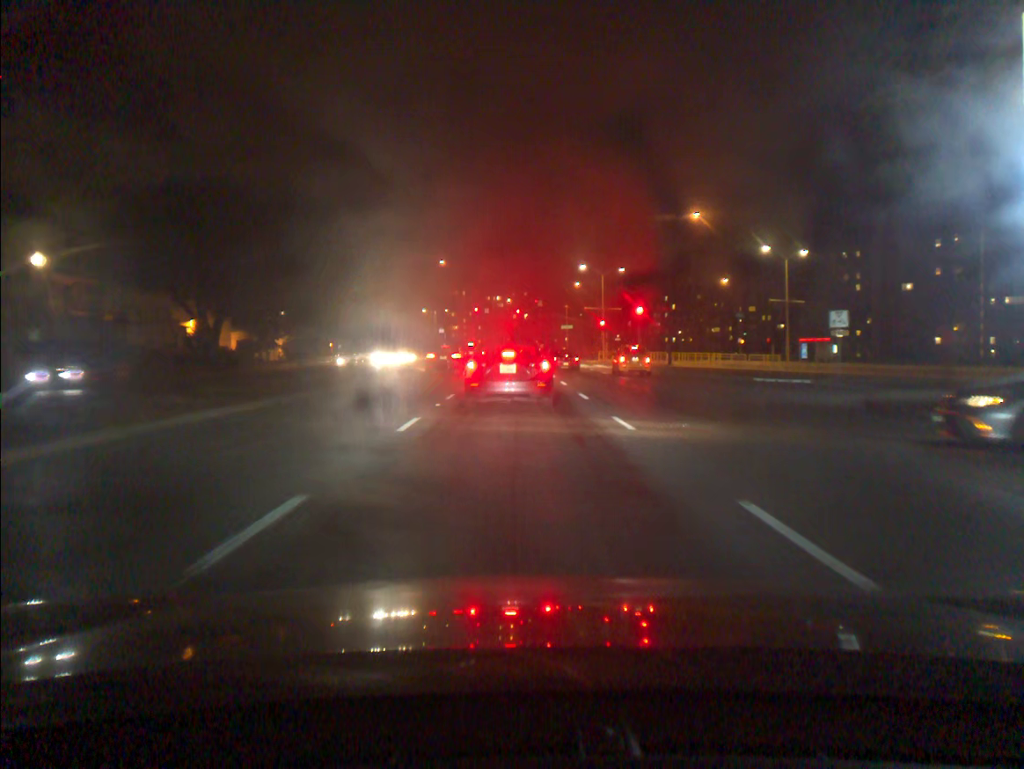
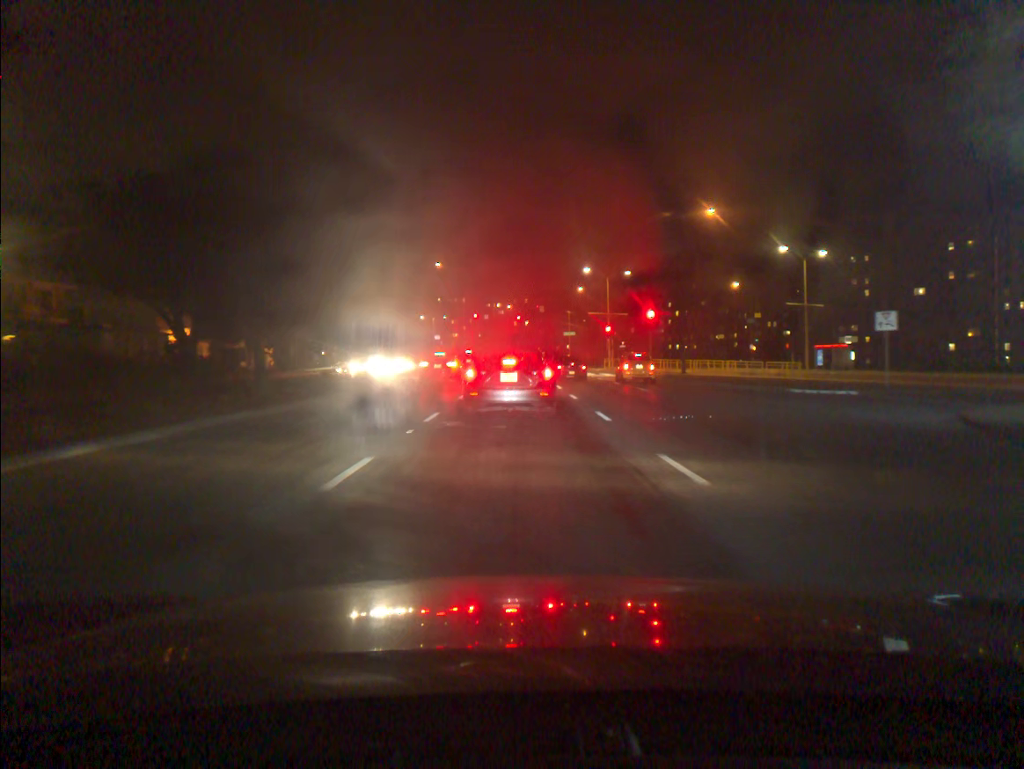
(0.0, +4.5) m; 0°
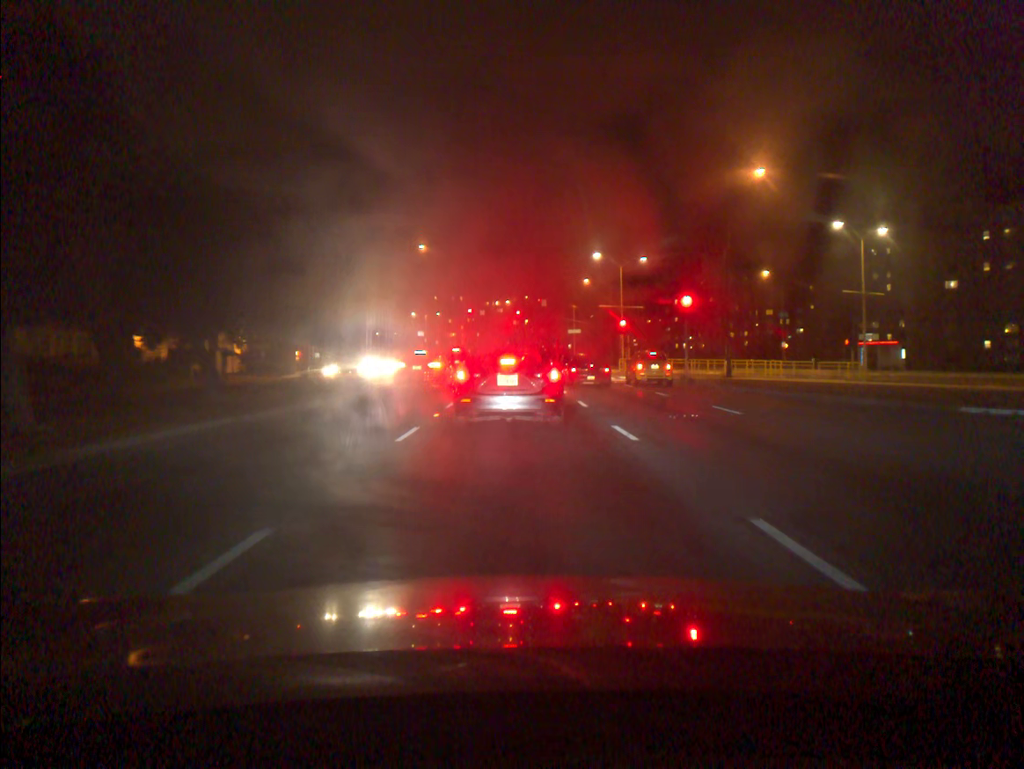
(0.0, +11.5) m; 0°
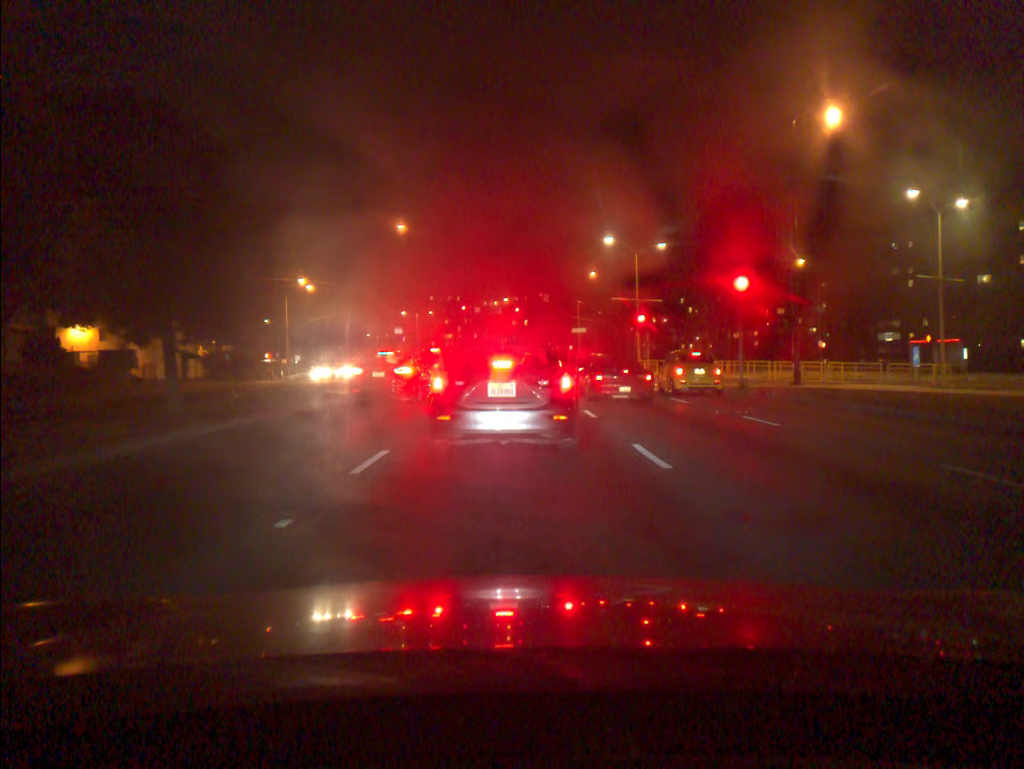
(0.0, +10.3) m; 0°
